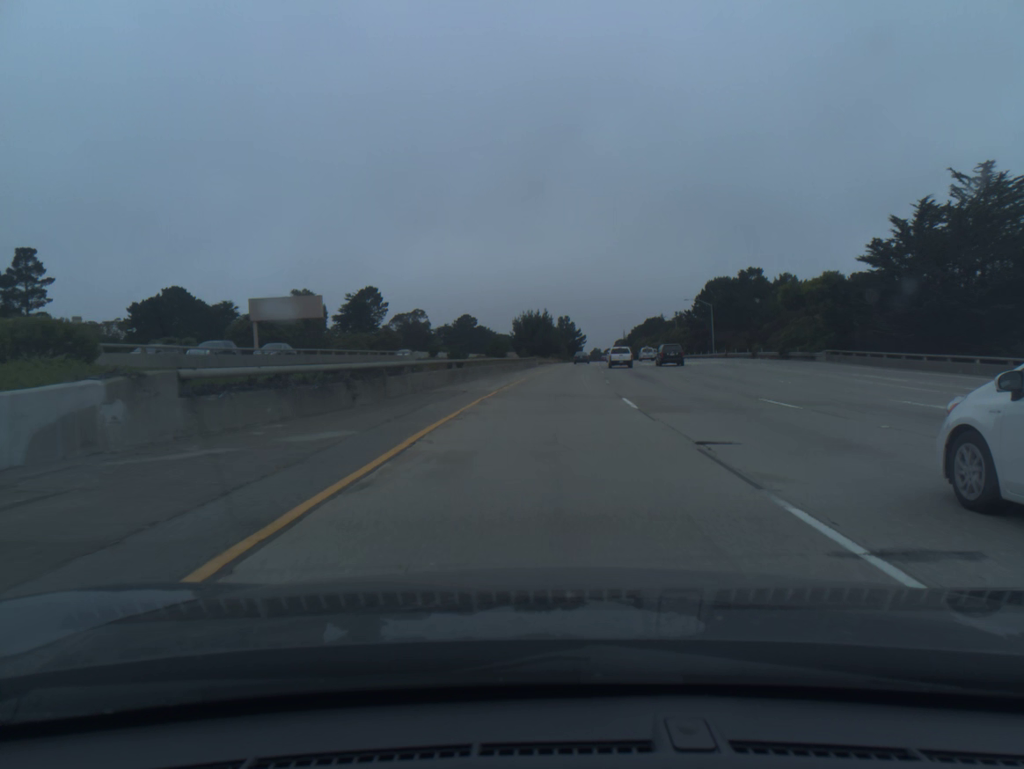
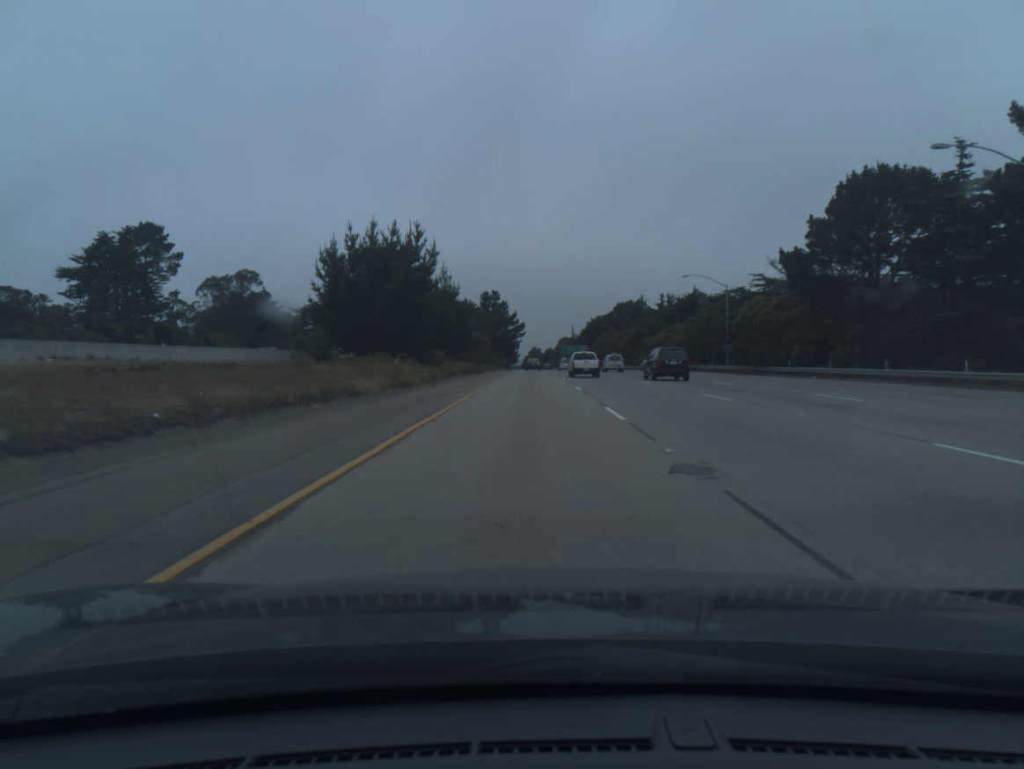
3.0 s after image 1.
(+6.2, +101.7) m; +5°
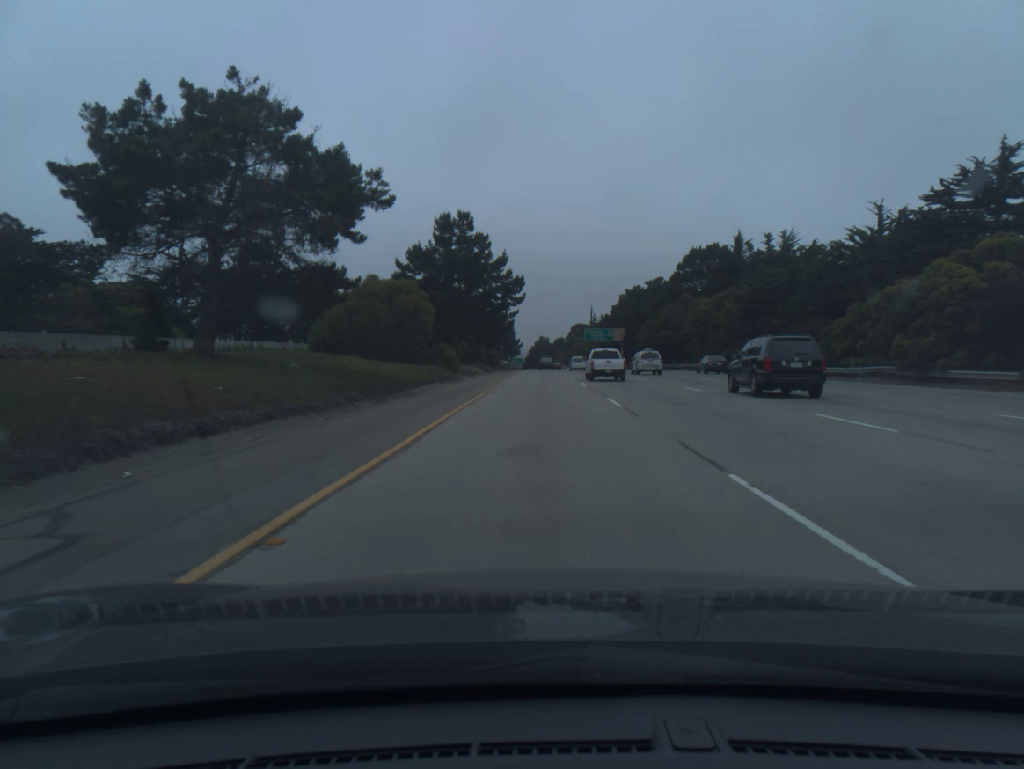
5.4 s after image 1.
(-0.6, +82.2) m; -1°
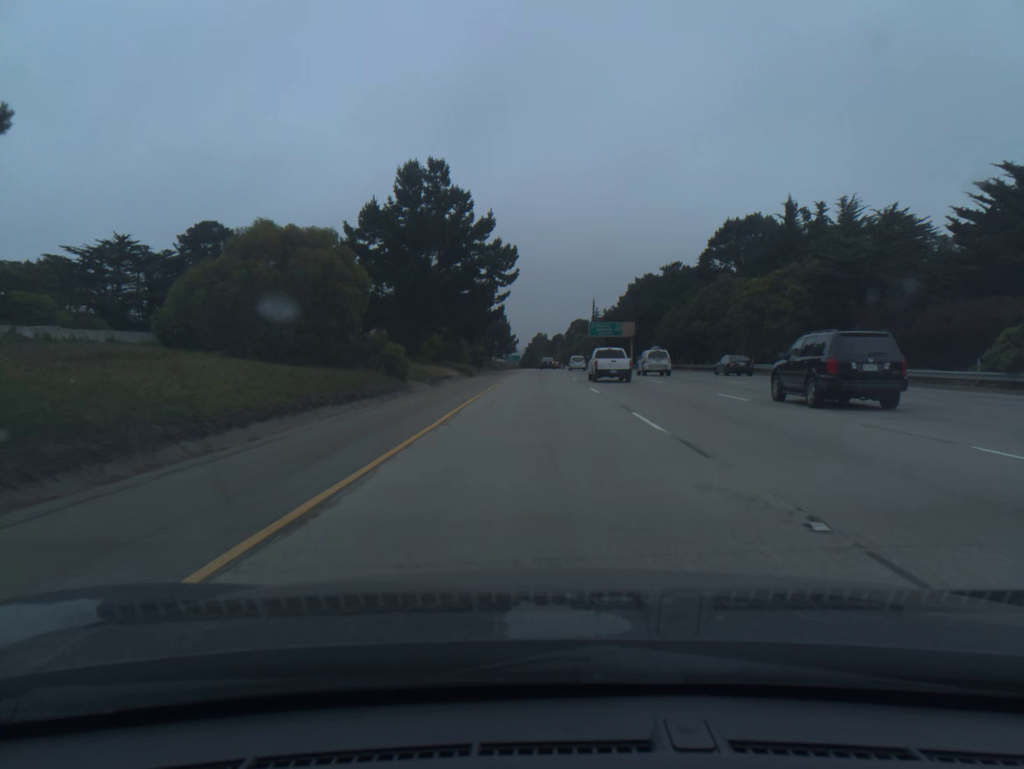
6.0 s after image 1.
(0.0, +20.7) m; 0°
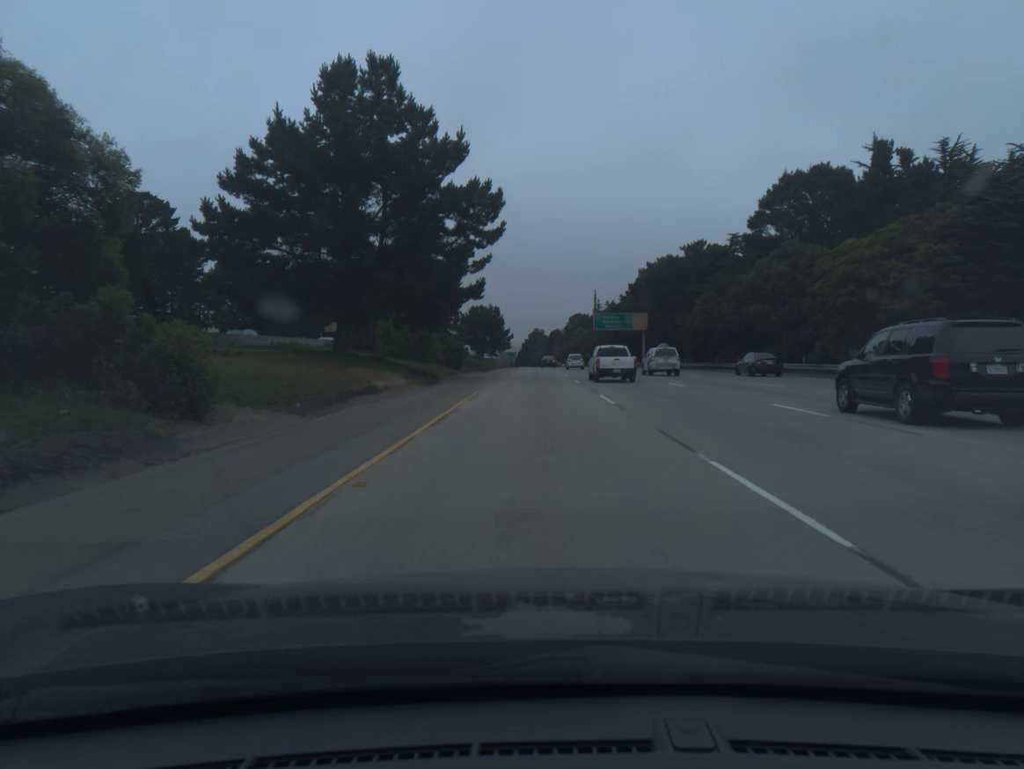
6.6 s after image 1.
(0.0, +20.7) m; 0°
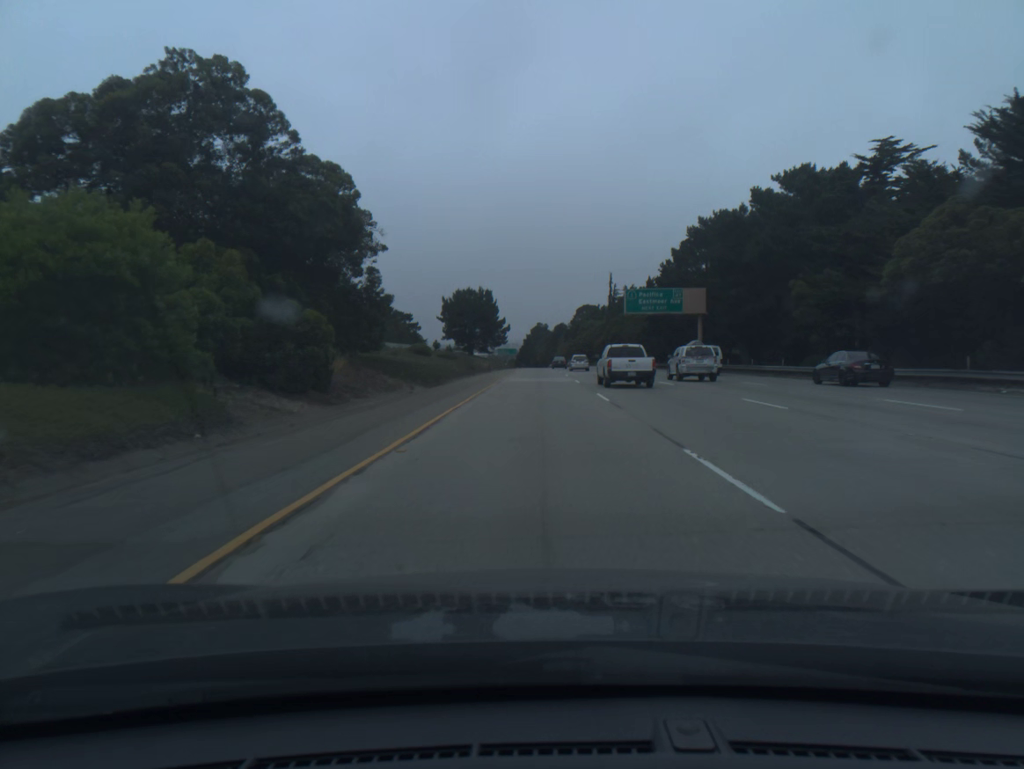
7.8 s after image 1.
(0.0, +41.4) m; 0°
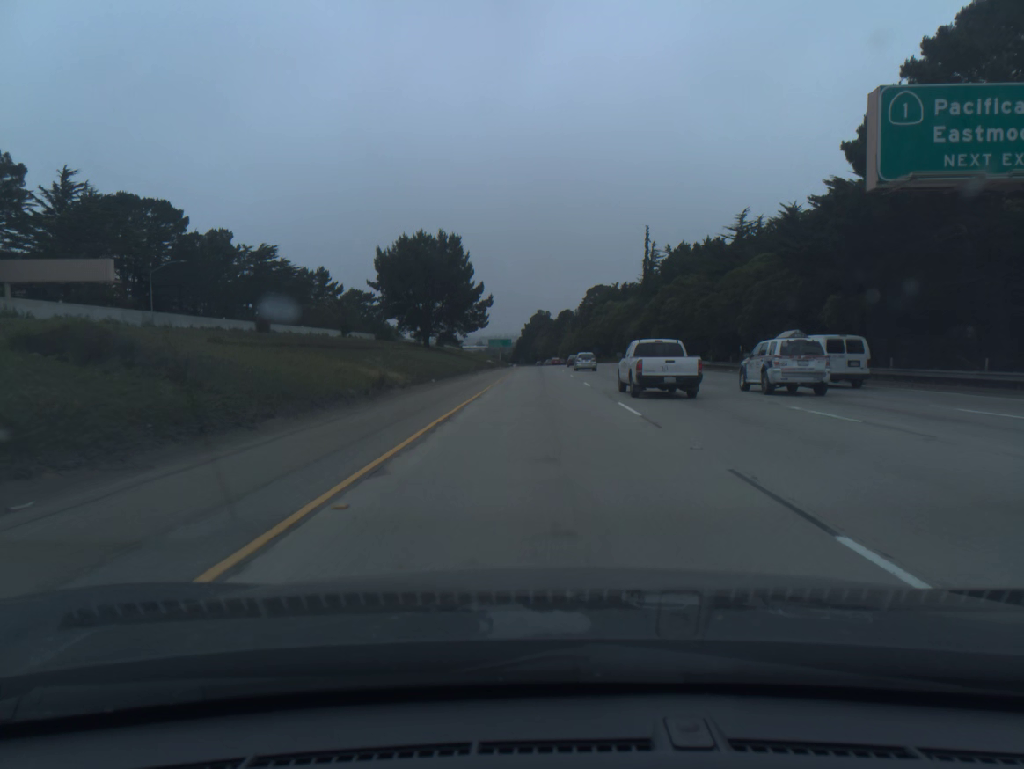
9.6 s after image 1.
(-0.1, +62.0) m; 0°
